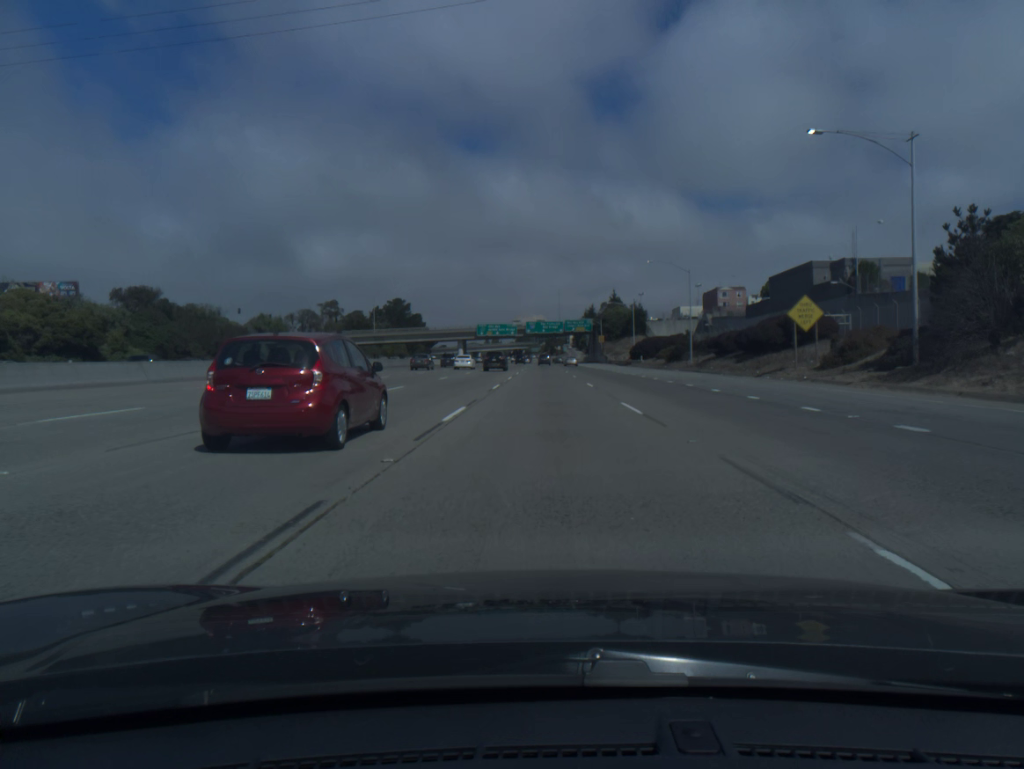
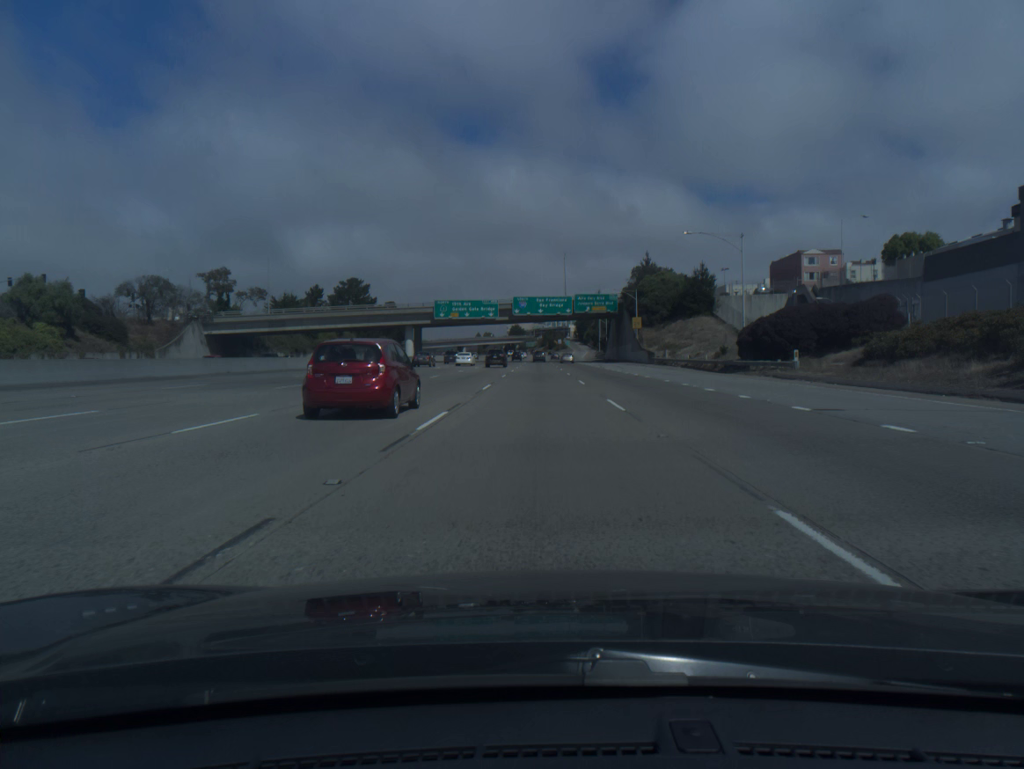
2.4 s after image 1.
(+0.3, +71.8) m; 0°
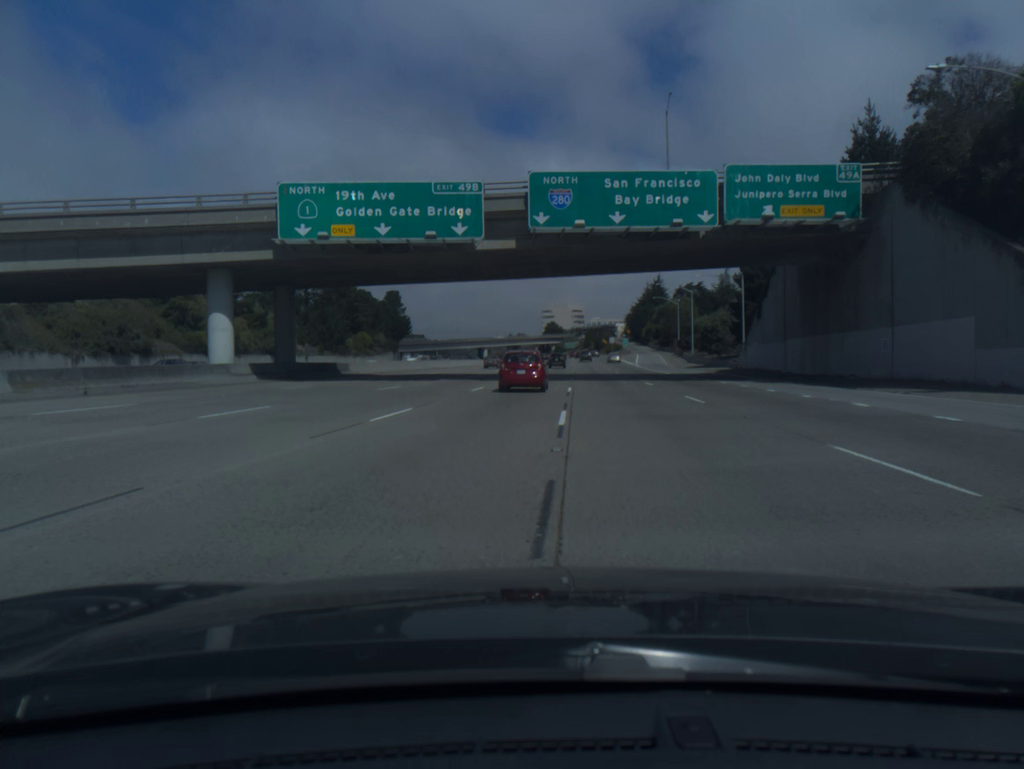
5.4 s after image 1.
(-1.7, +83.0) m; -3°
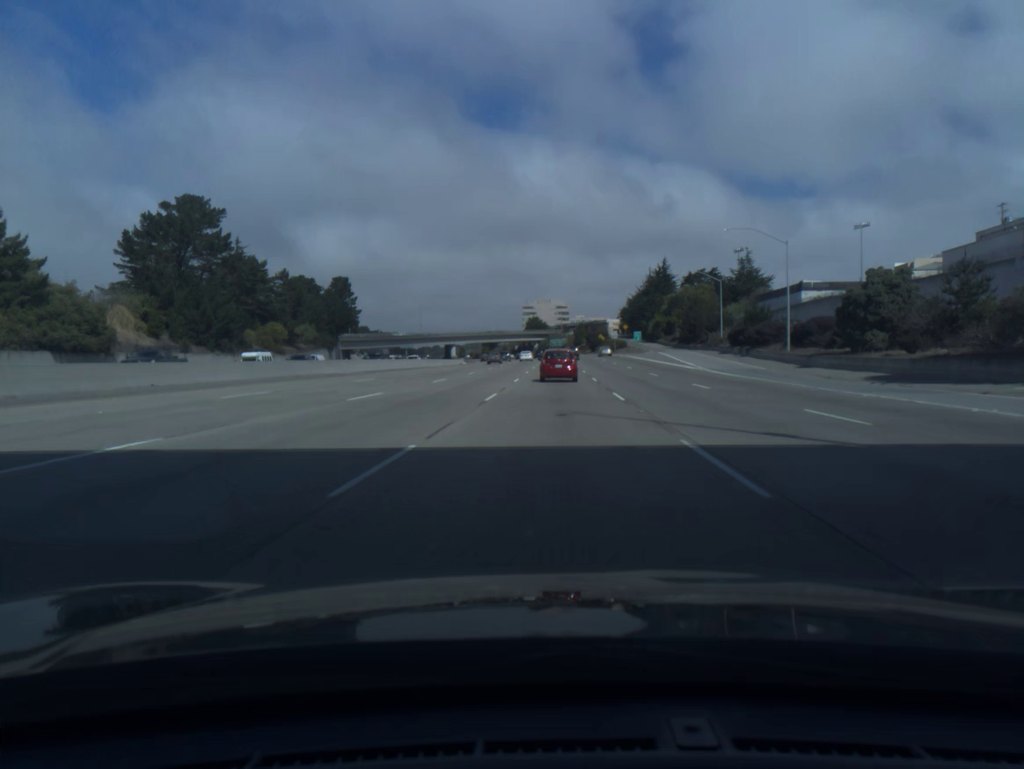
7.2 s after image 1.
(+0.3, +51.2) m; +1°
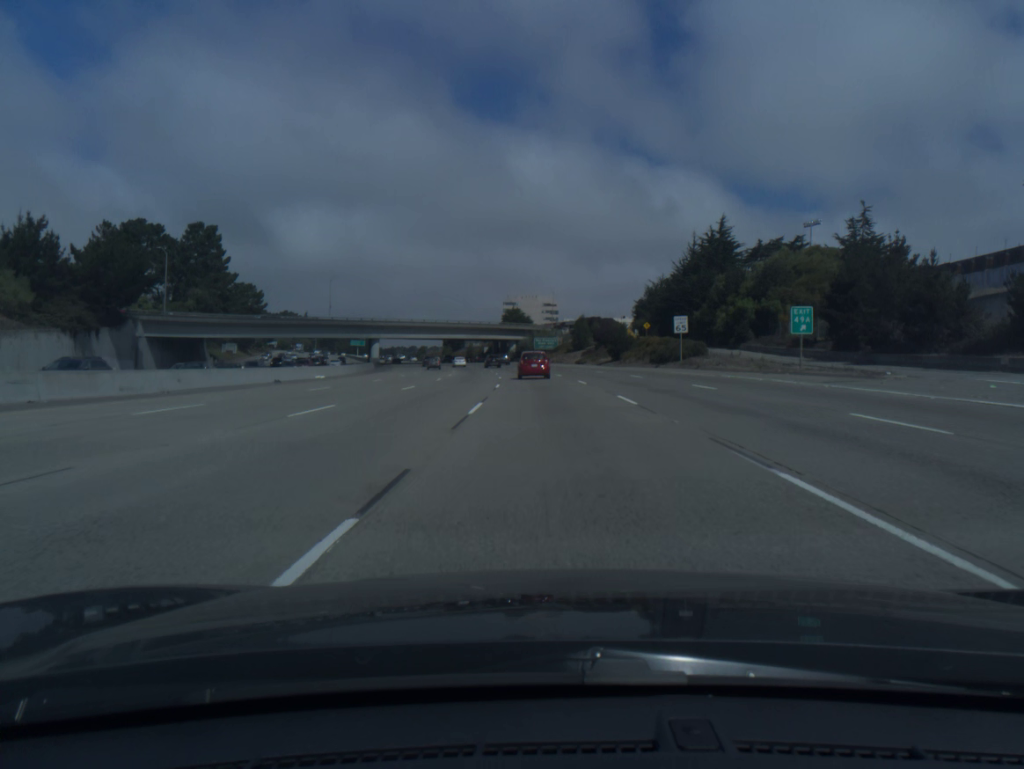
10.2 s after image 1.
(+1.2, +90.1) m; +1°
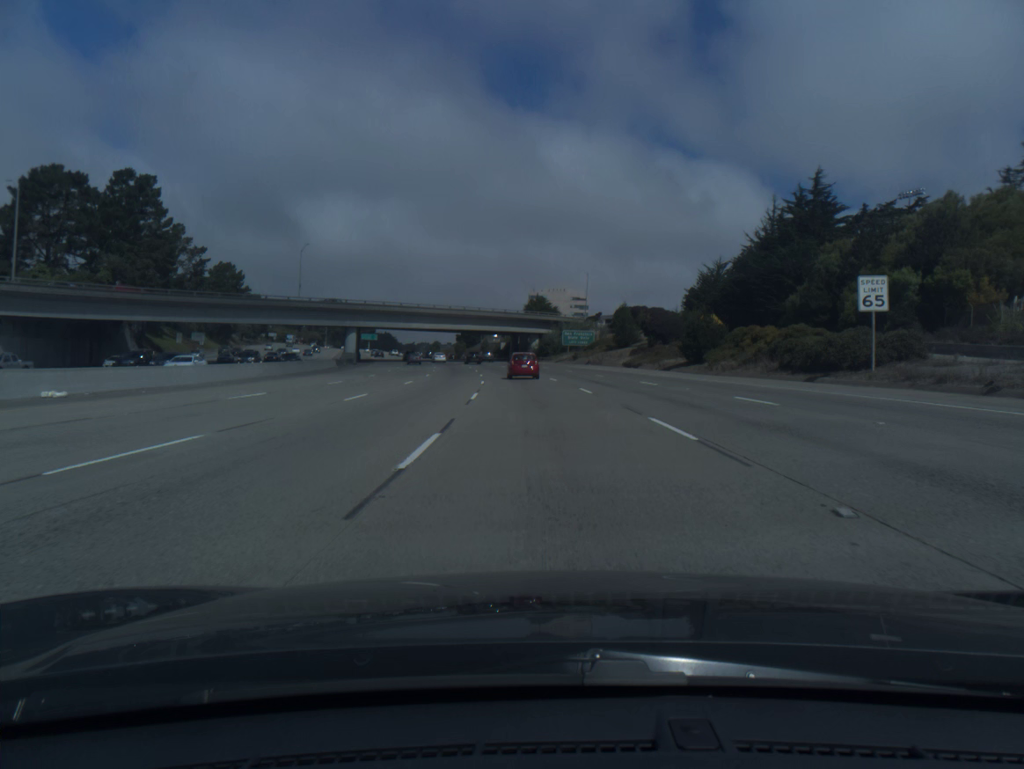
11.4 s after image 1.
(-0.4, +36.5) m; -2°
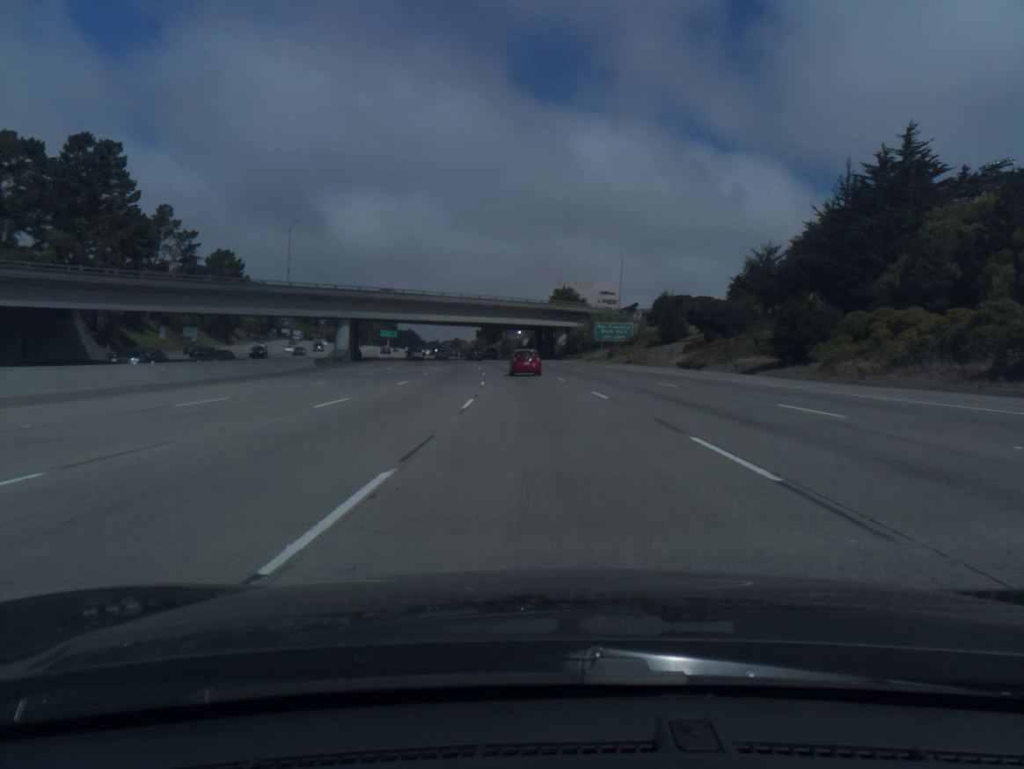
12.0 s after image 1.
(-0.2, +18.2) m; -2°
